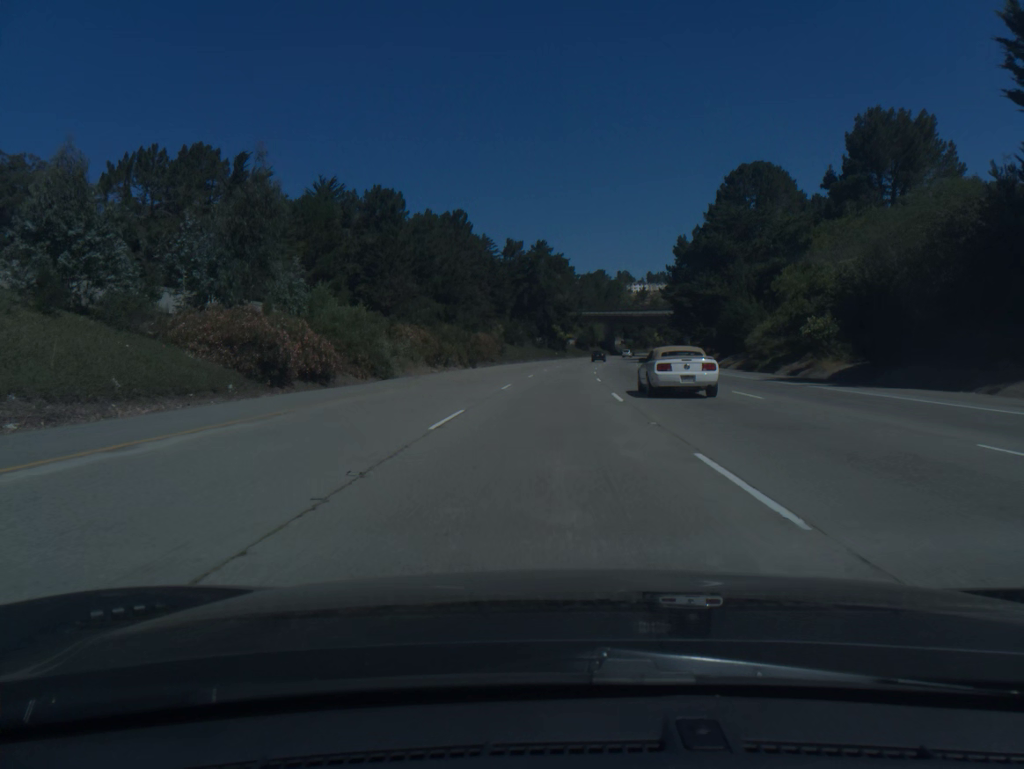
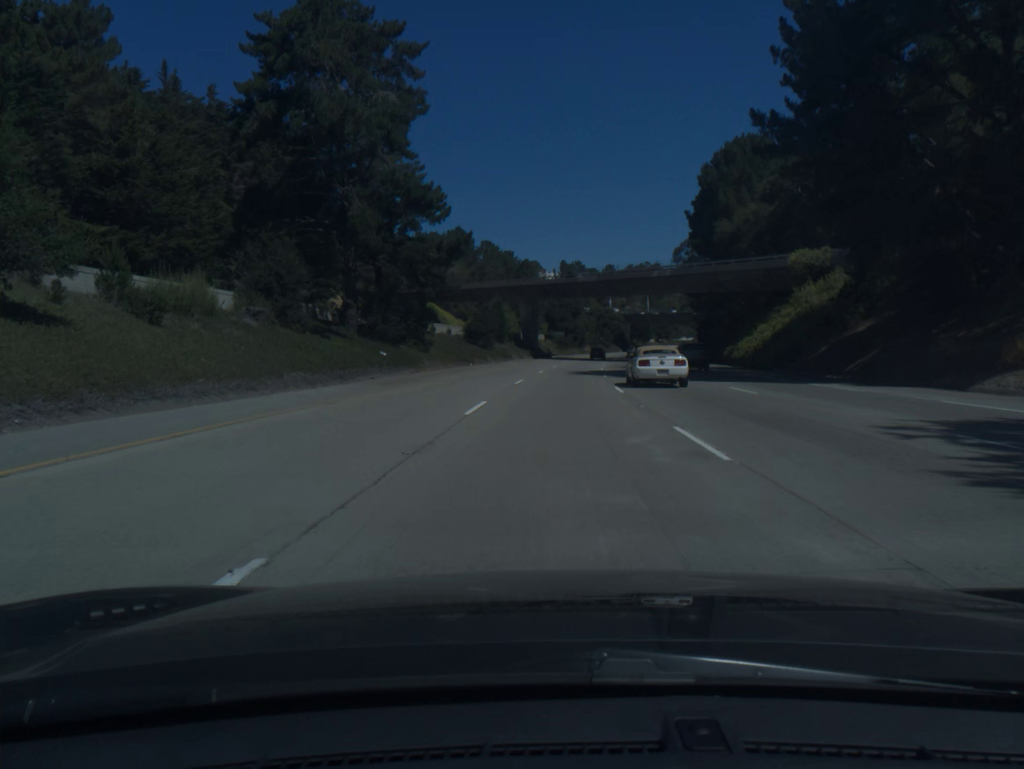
(+5.7, +99.1) m; +7°
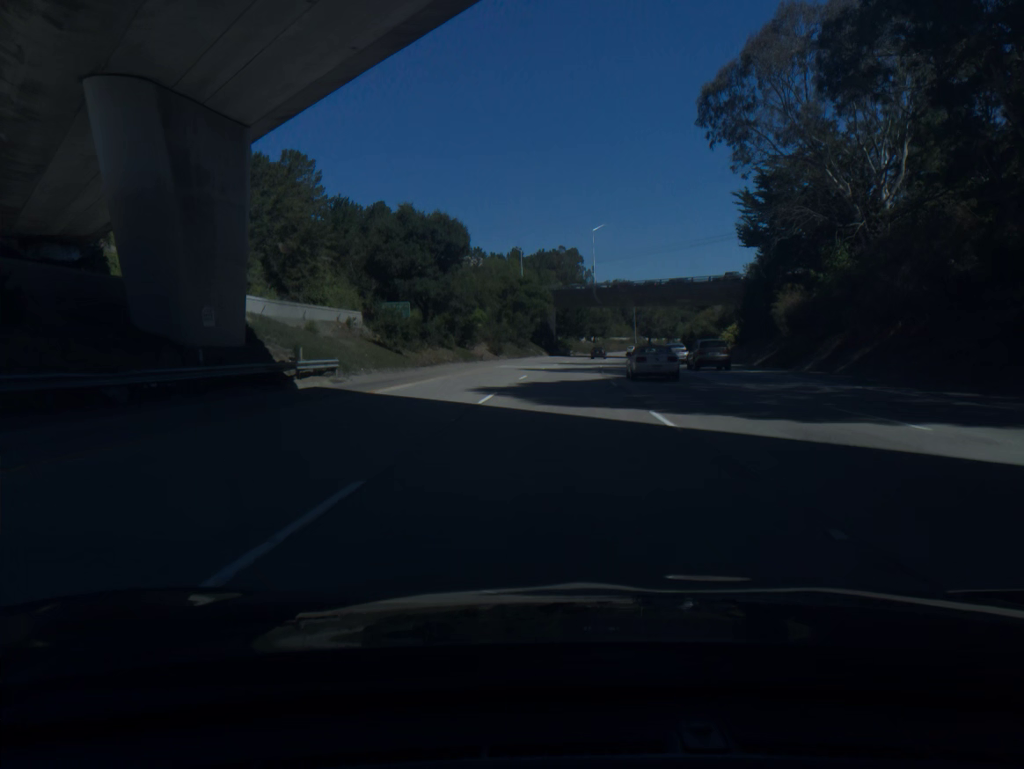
(+6.4, +99.0) m; +7°
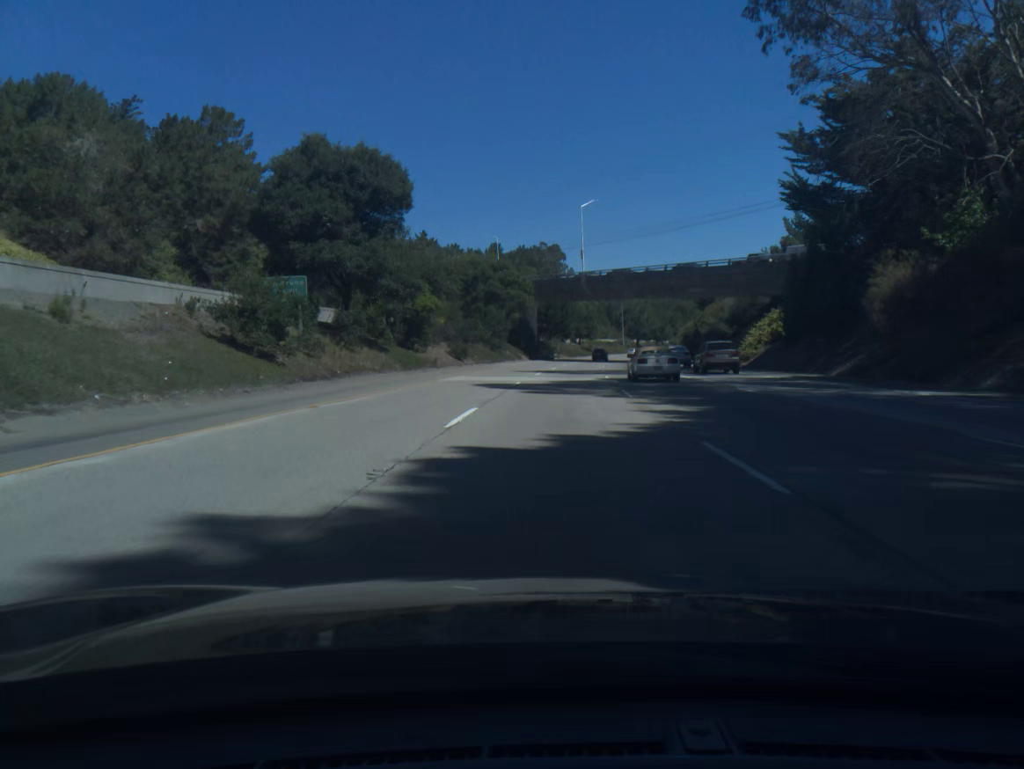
(+0.2, +19.9) m; +1°
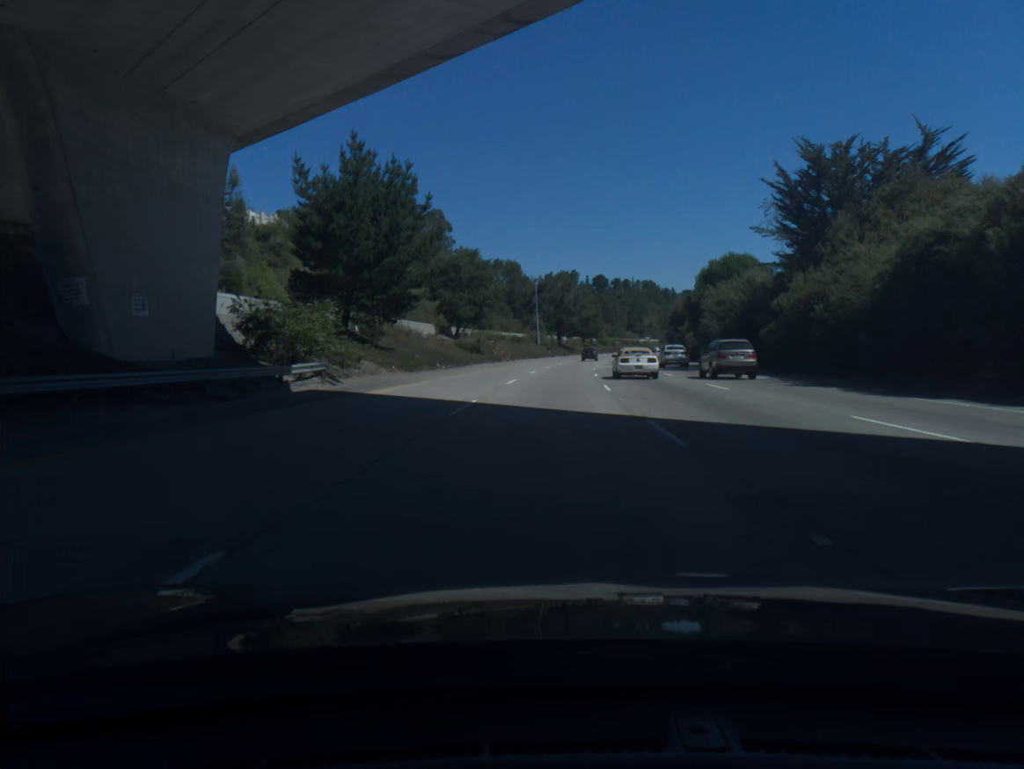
(+6.7, +99.0) m; +7°
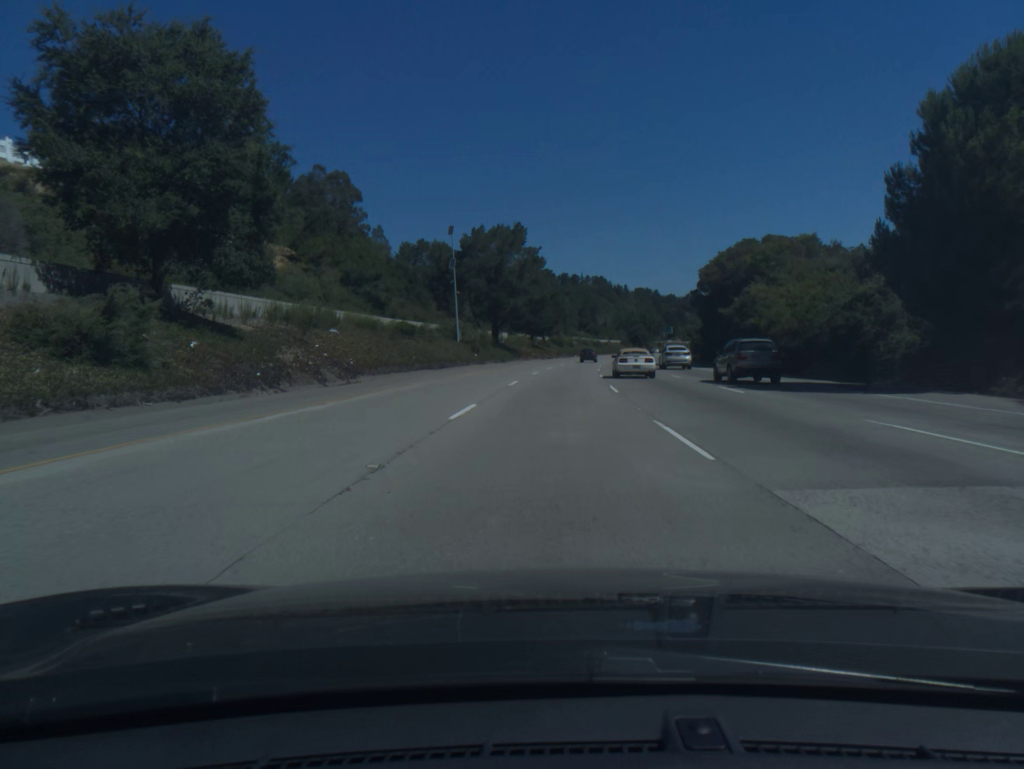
(+1.9, +59.6) m; +4°
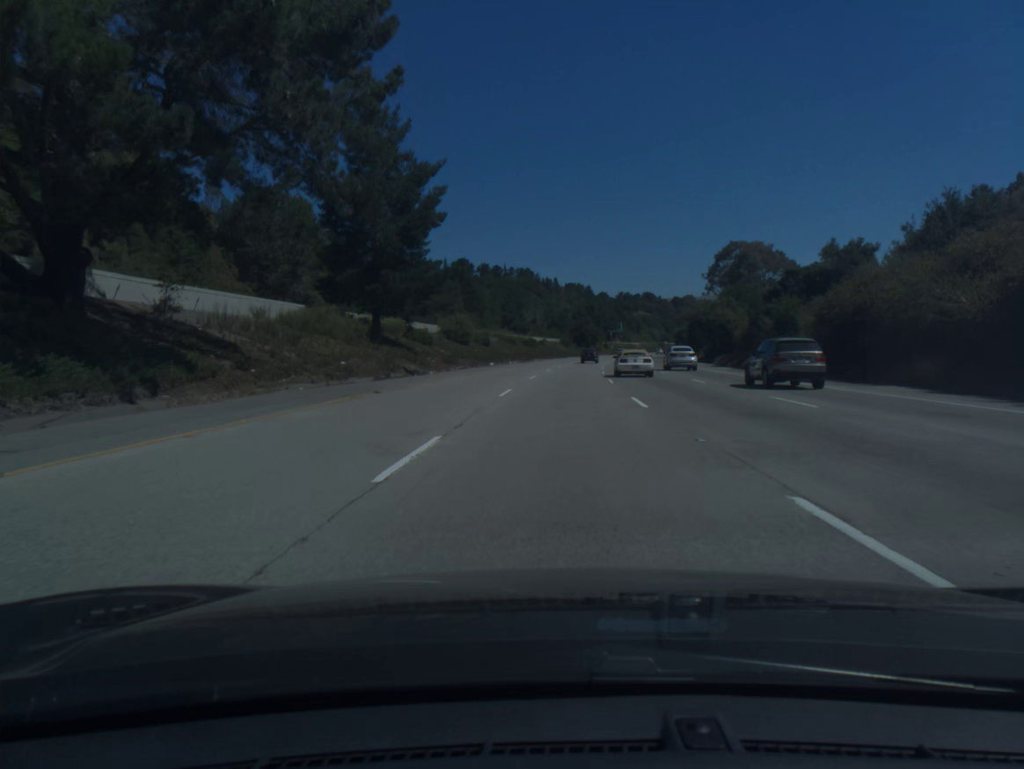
(+3.8, +79.4) m; +6°
